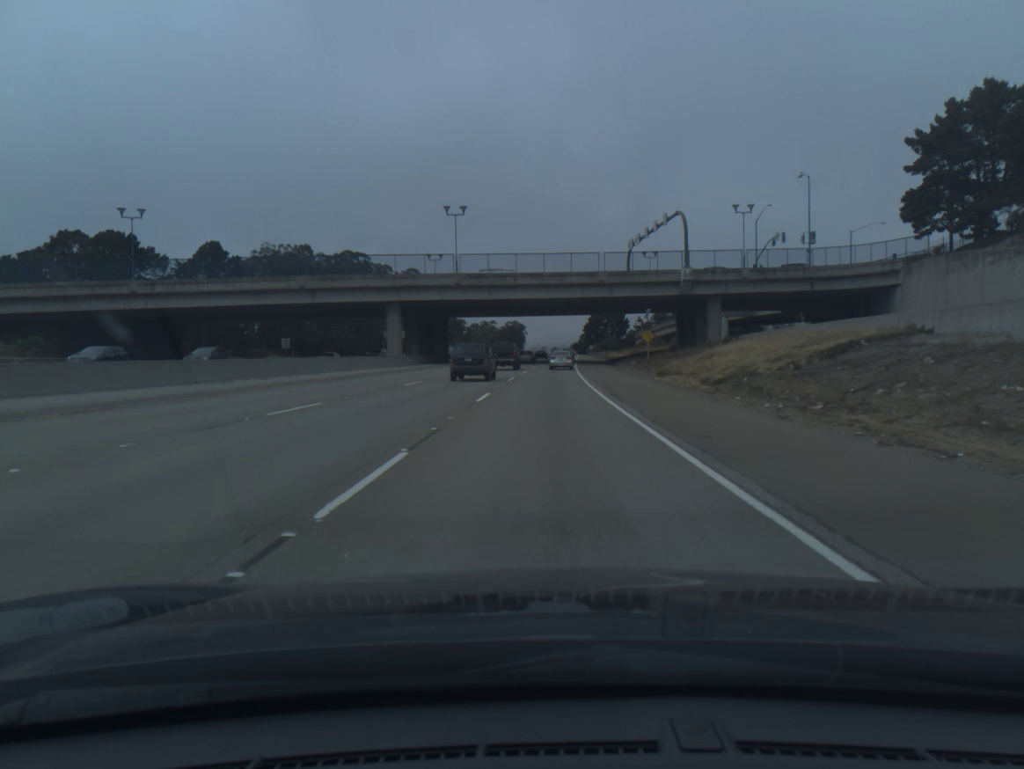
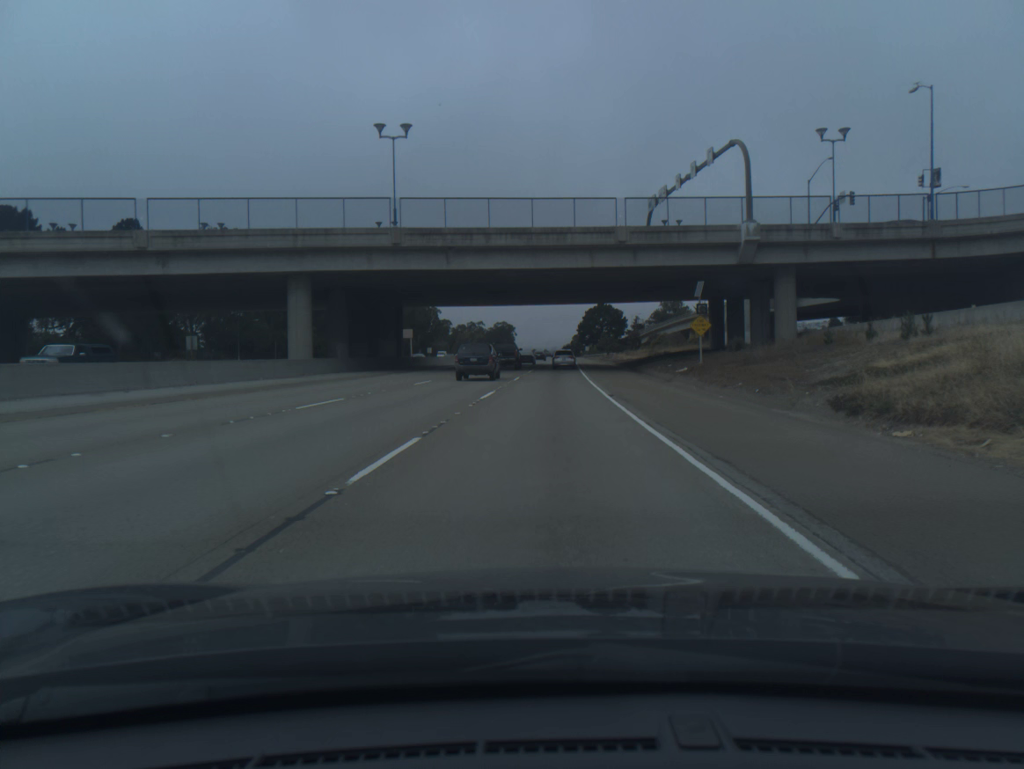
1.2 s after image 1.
(+0.2, +27.8) m; +1°
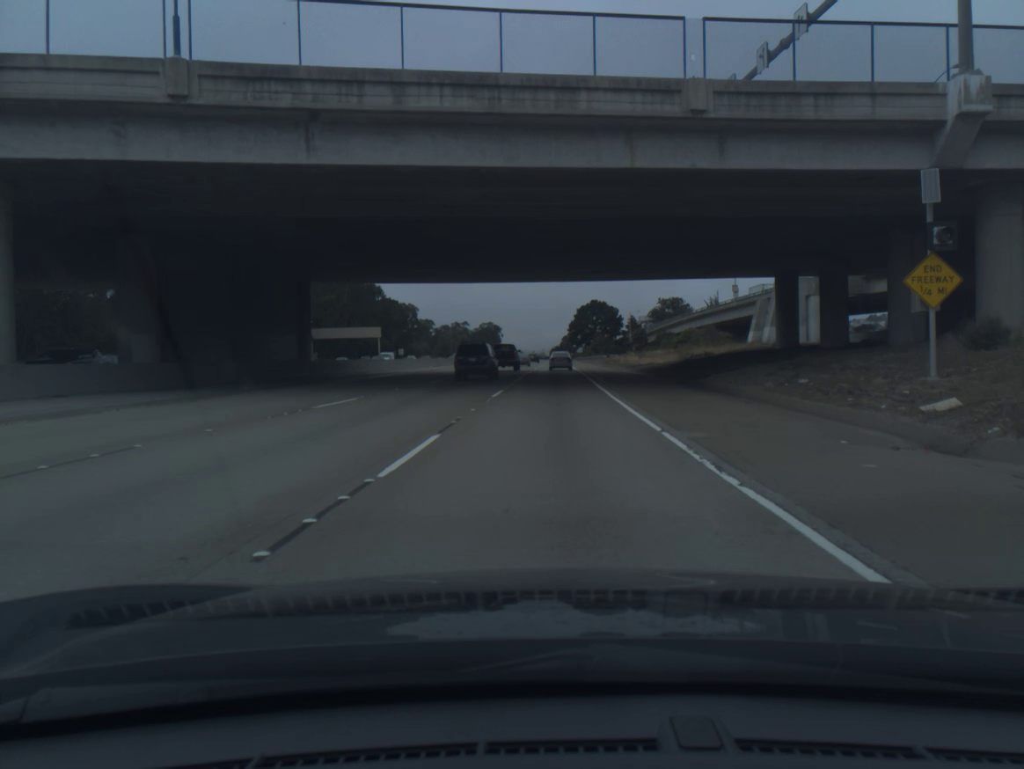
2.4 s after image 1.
(+0.2, +28.1) m; +1°
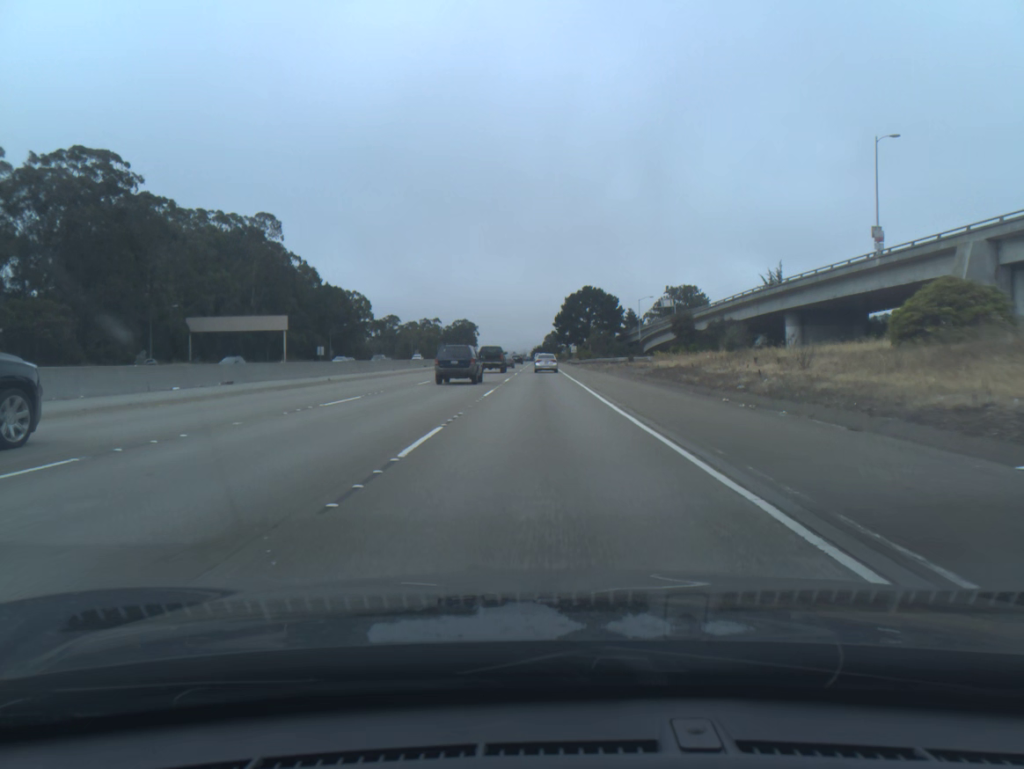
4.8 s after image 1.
(+1.0, +56.6) m; +2°
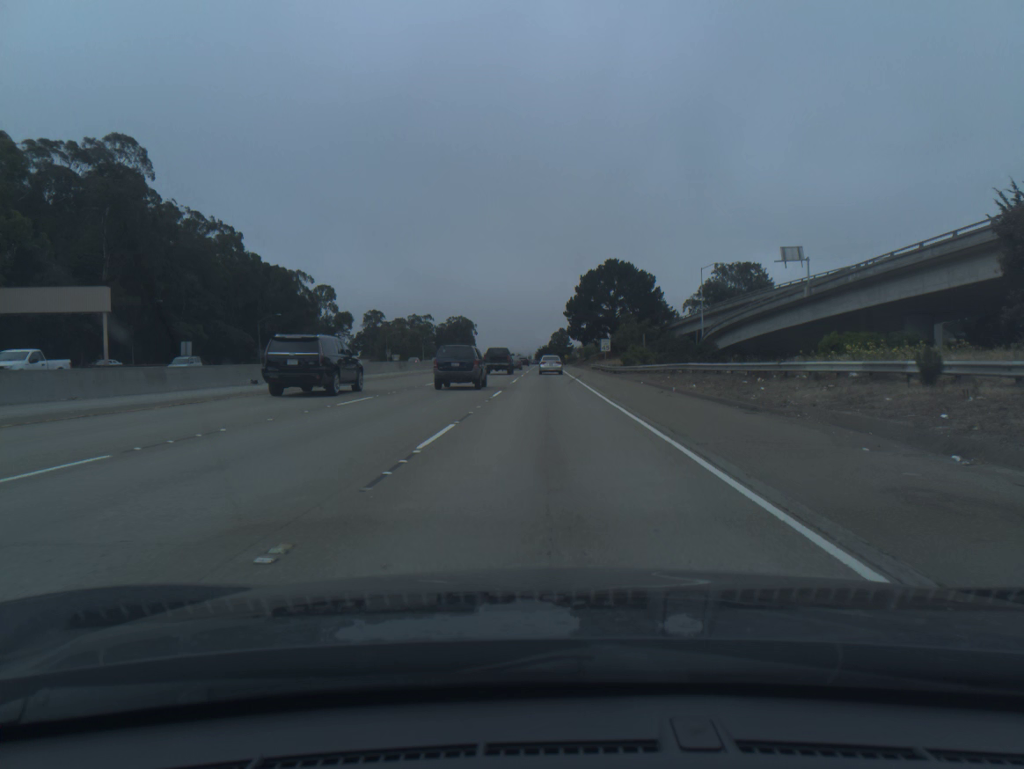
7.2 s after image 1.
(-0.3, +57.3) m; -1°
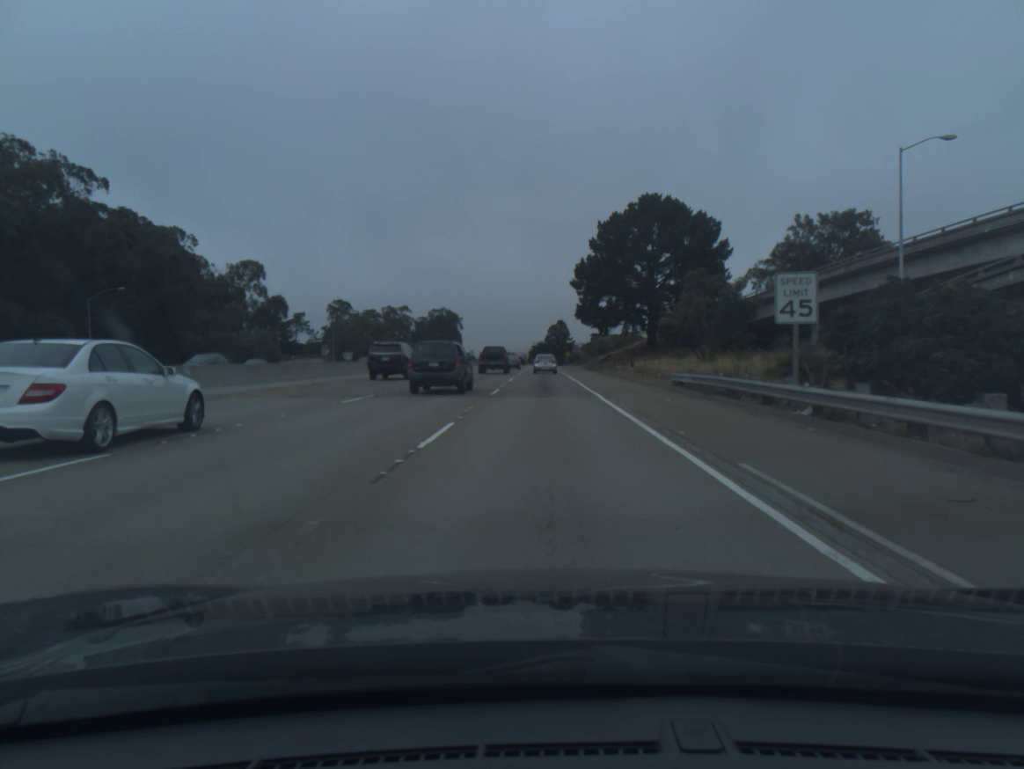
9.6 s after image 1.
(+0.2, +57.7) m; 0°
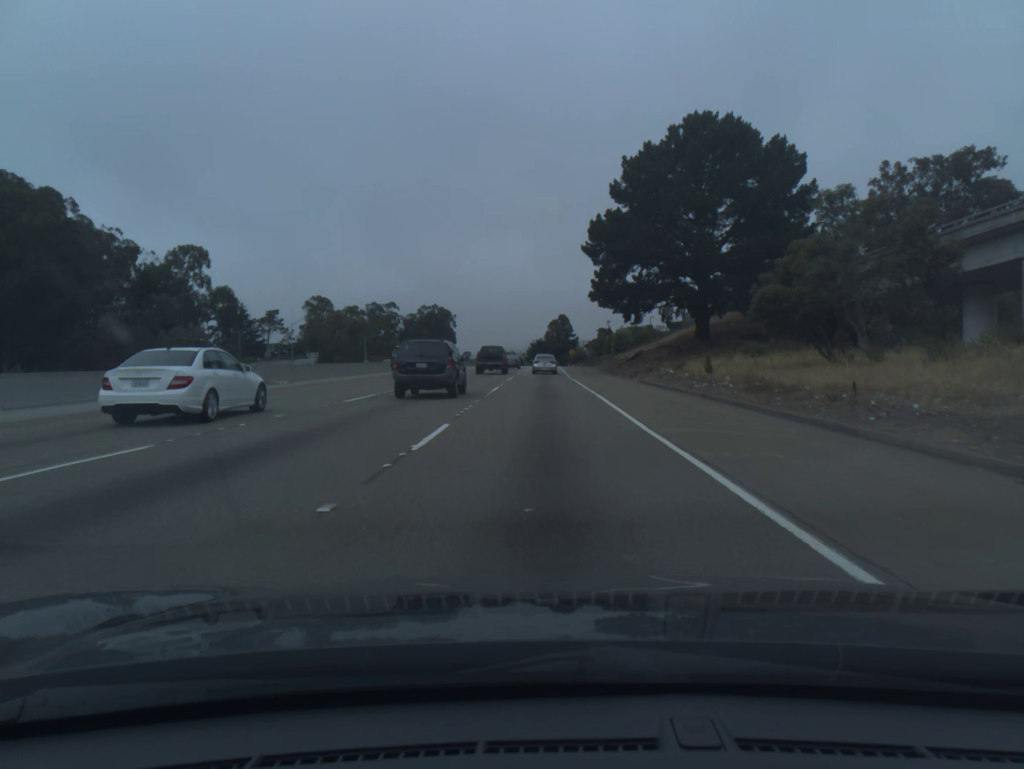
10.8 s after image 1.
(0.0, +29.0) m; 0°
